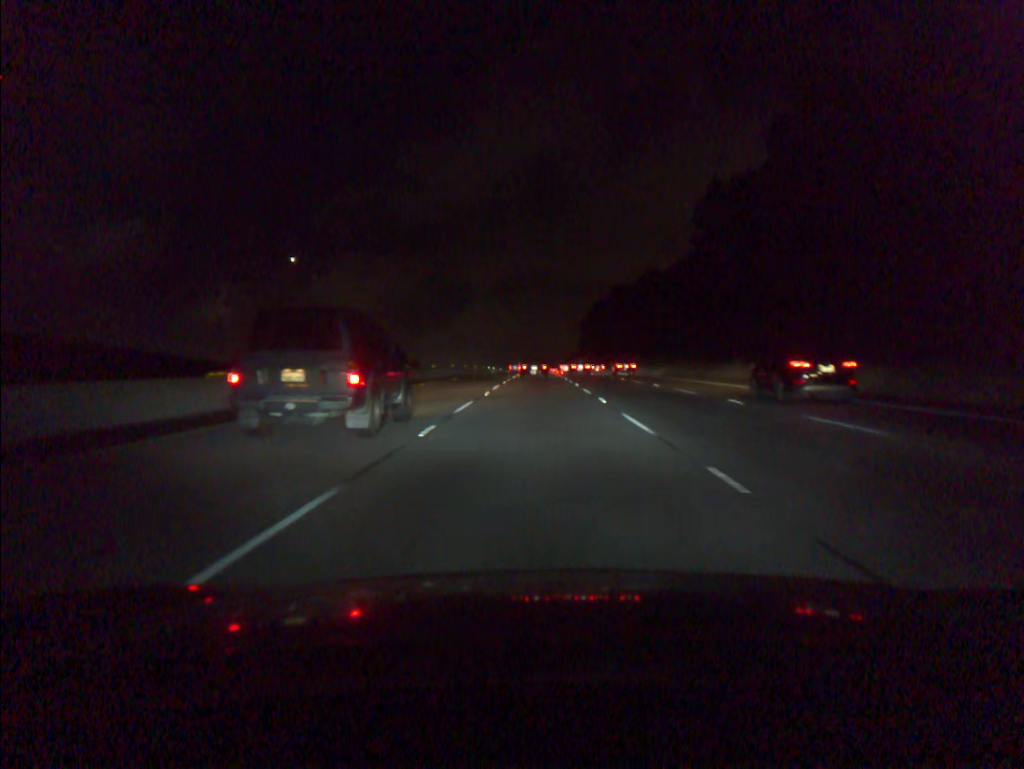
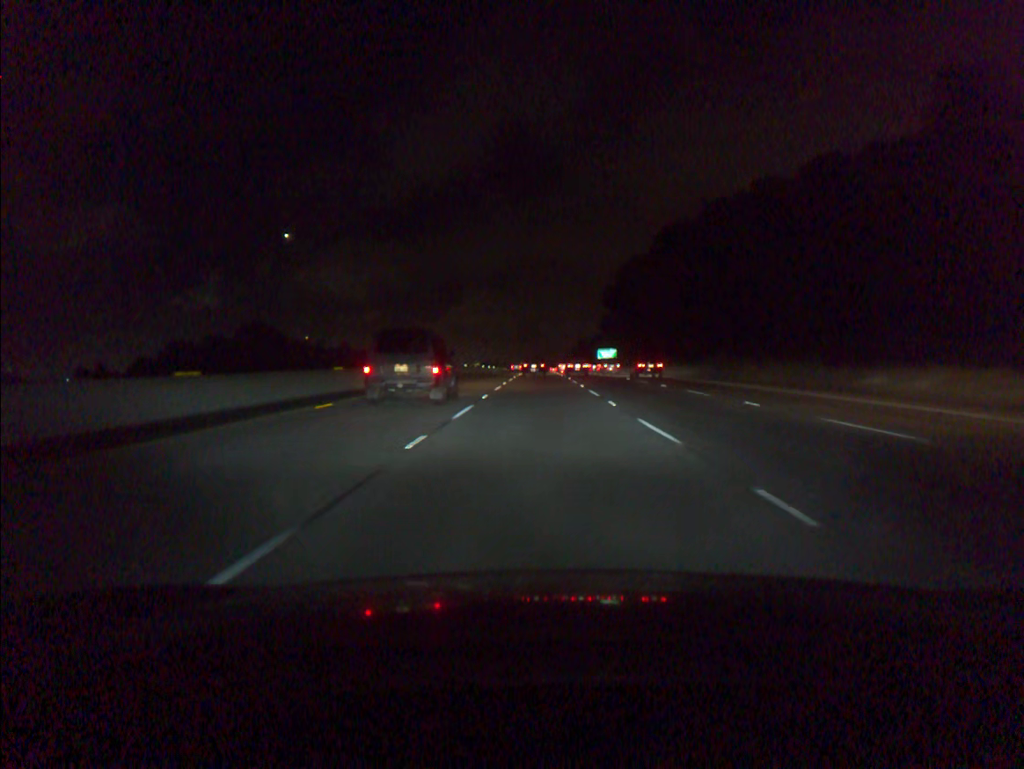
(-0.3, +89.4) m; 0°
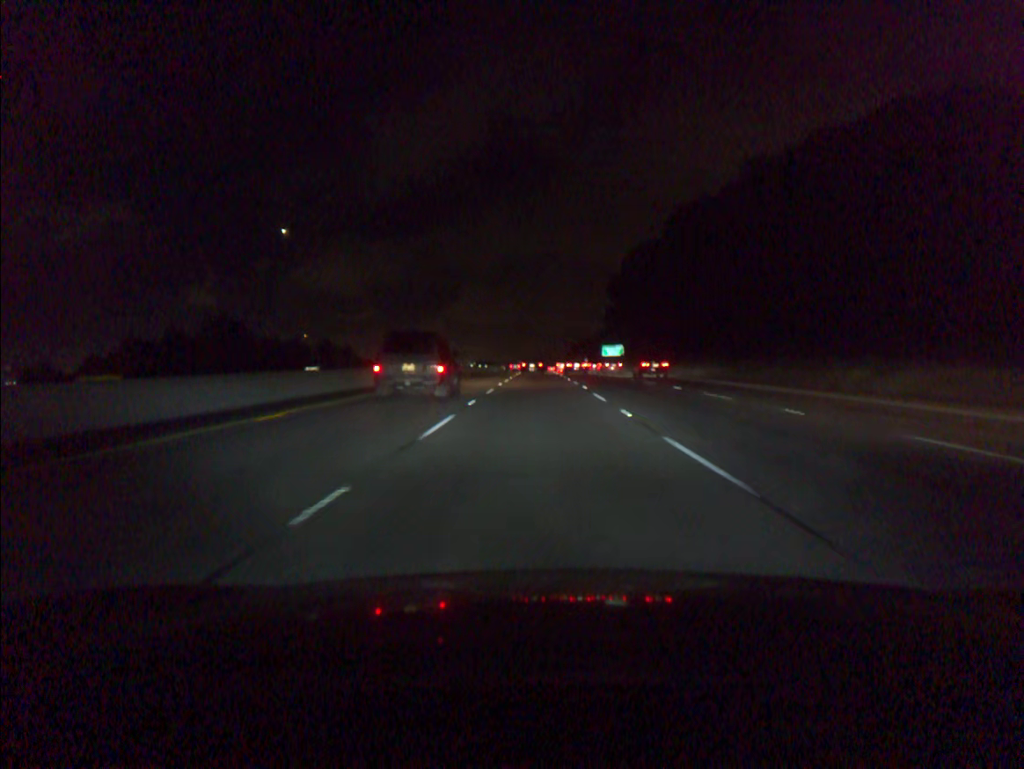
(0.0, +18.3) m; 0°
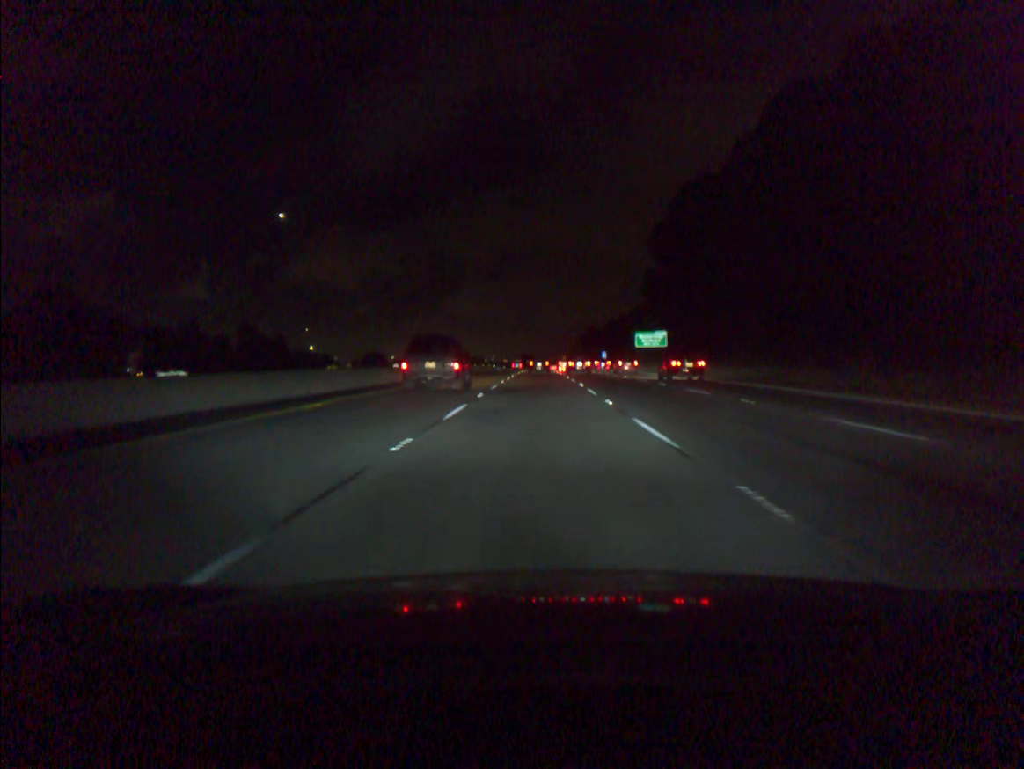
(-0.1, +55.2) m; 0°
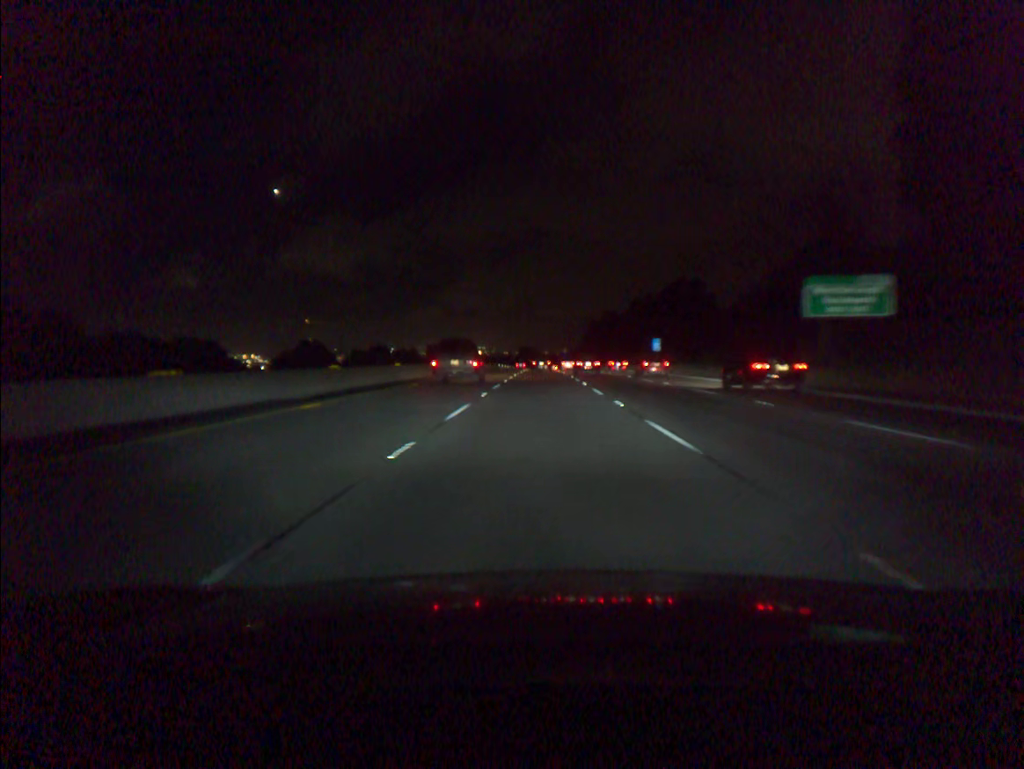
(-0.1, +73.9) m; 0°
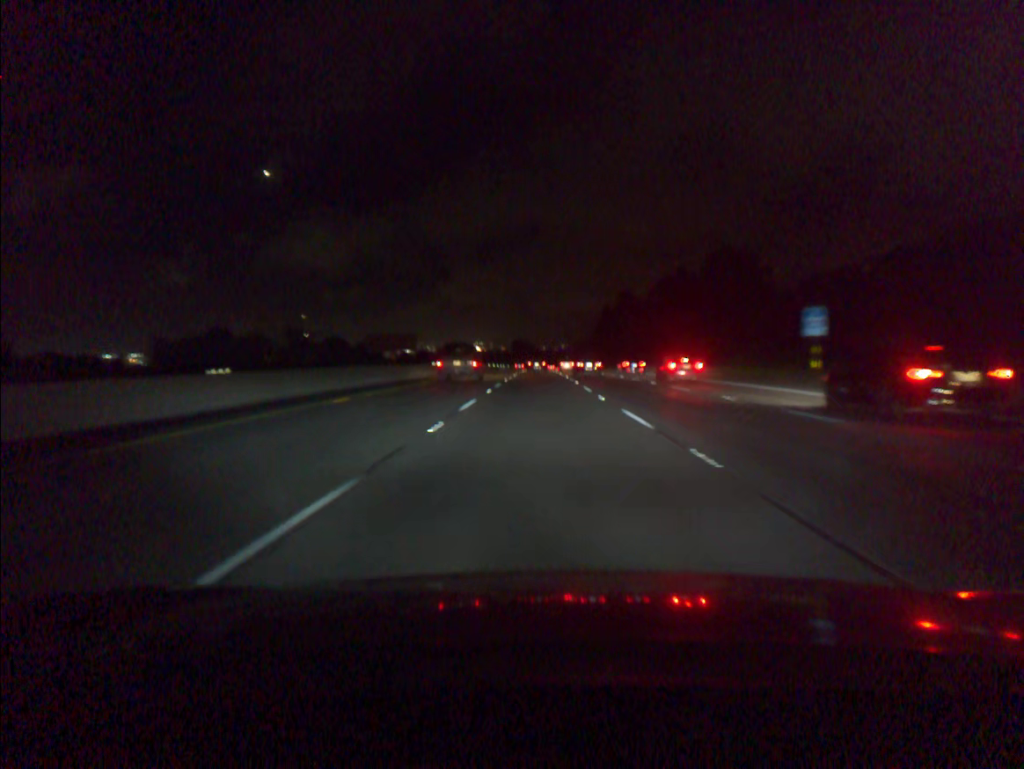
(+0.1, +55.3) m; 0°
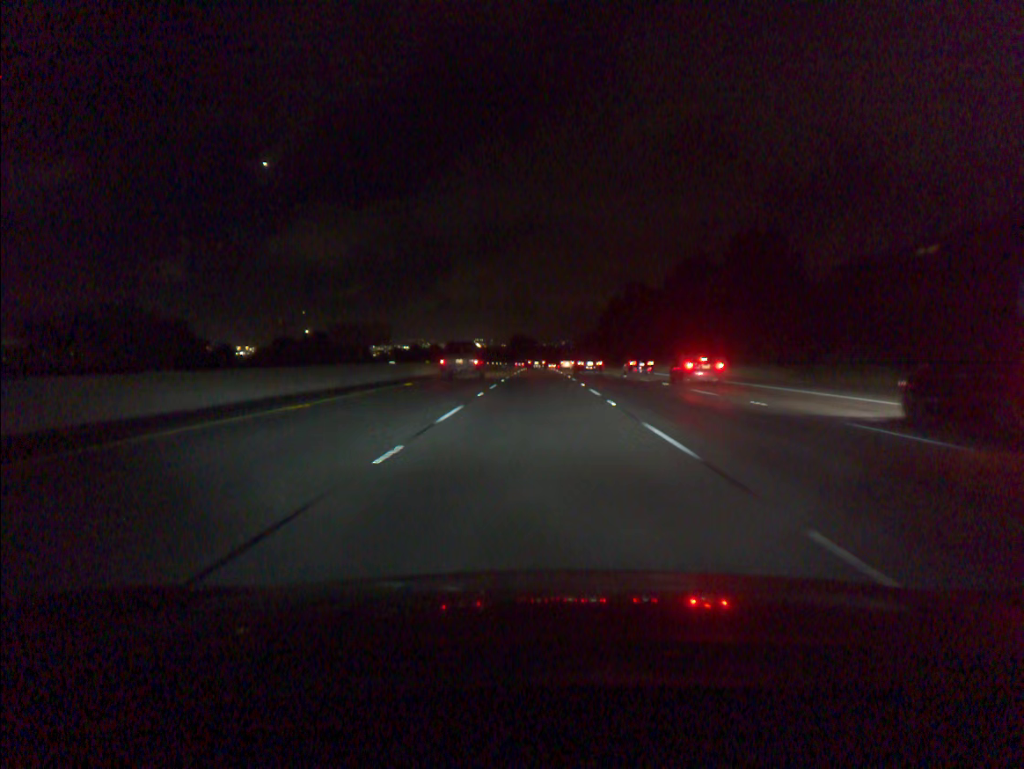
(0.0, +18.4) m; 0°
